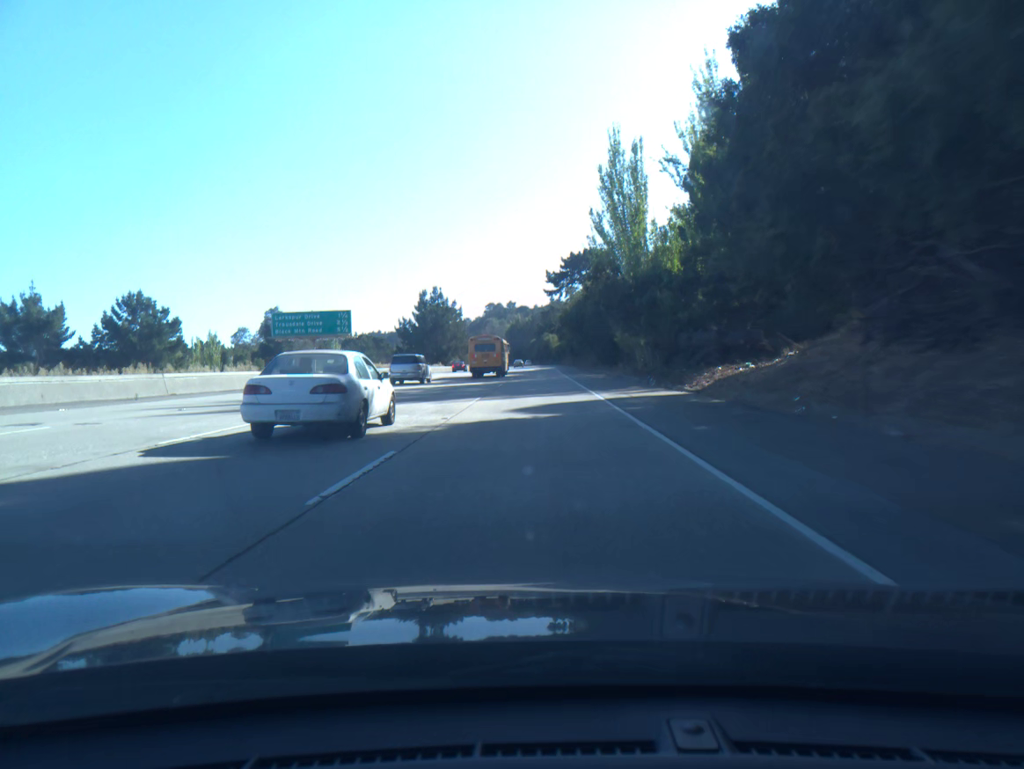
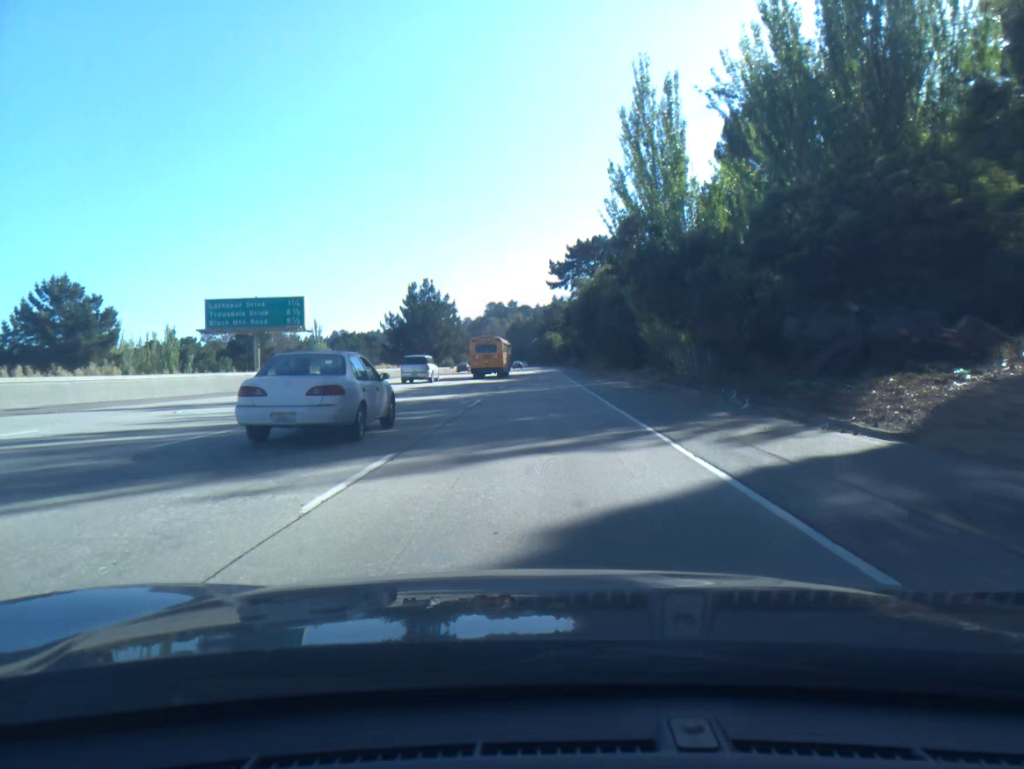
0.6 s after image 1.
(0.0, +15.0) m; 0°
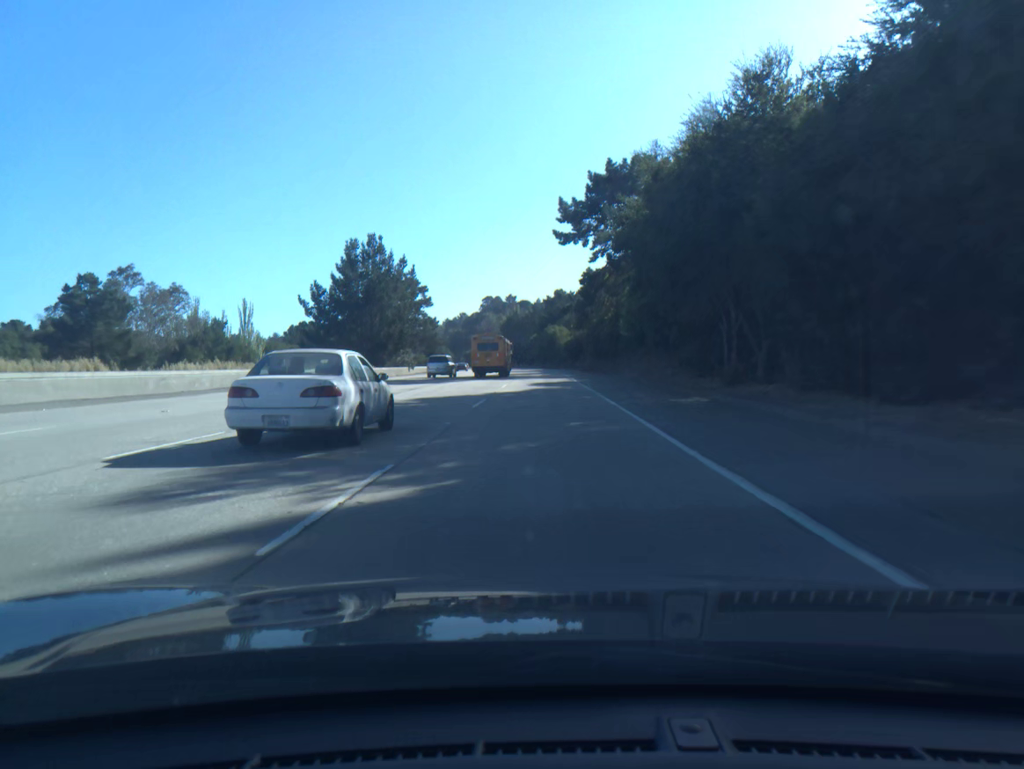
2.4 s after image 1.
(-0.1, +44.8) m; 0°
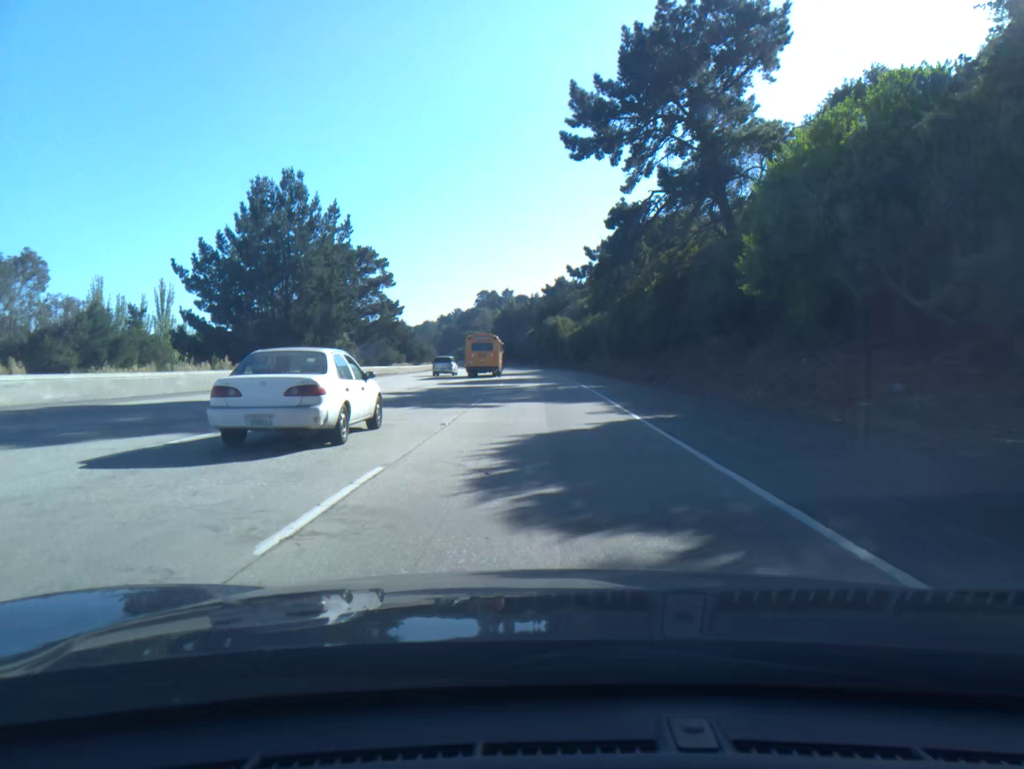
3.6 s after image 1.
(+0.1, +29.7) m; 0°
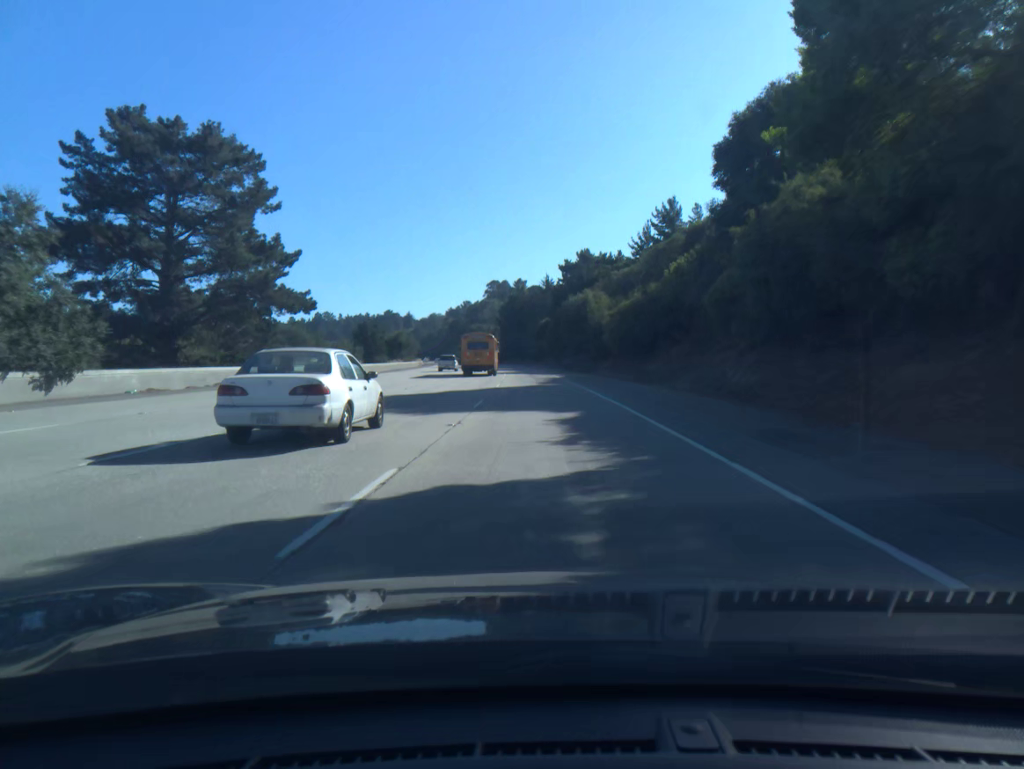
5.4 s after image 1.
(-0.4, +44.4) m; -1°
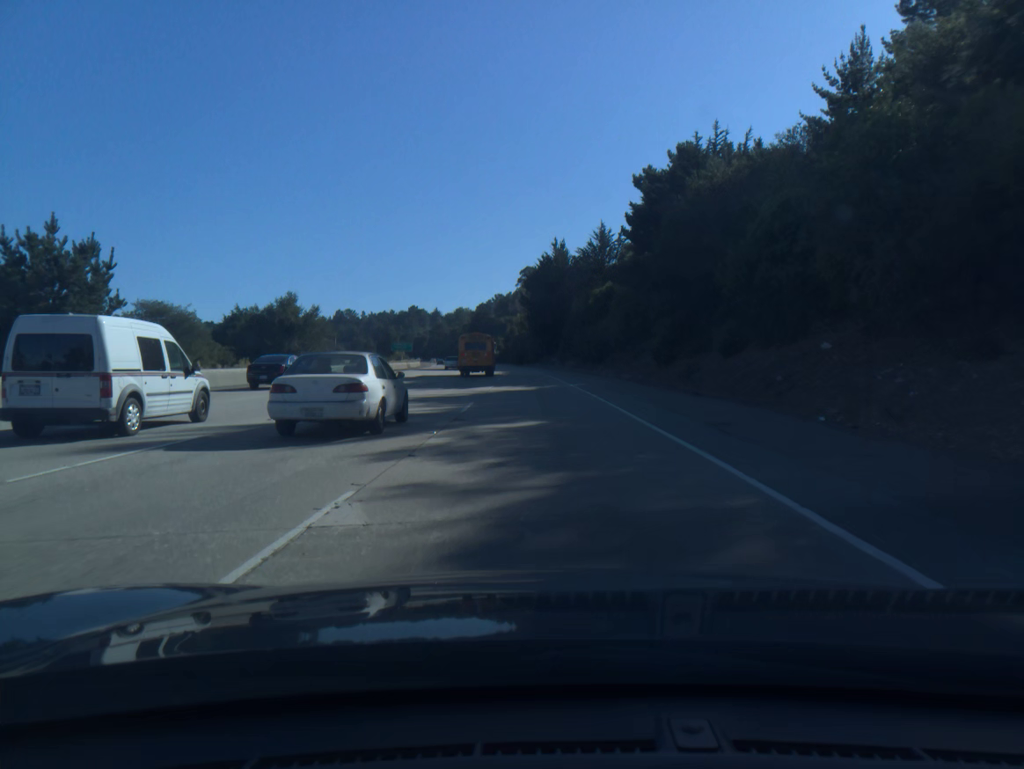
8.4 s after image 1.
(-1.5, +74.1) m; -3°
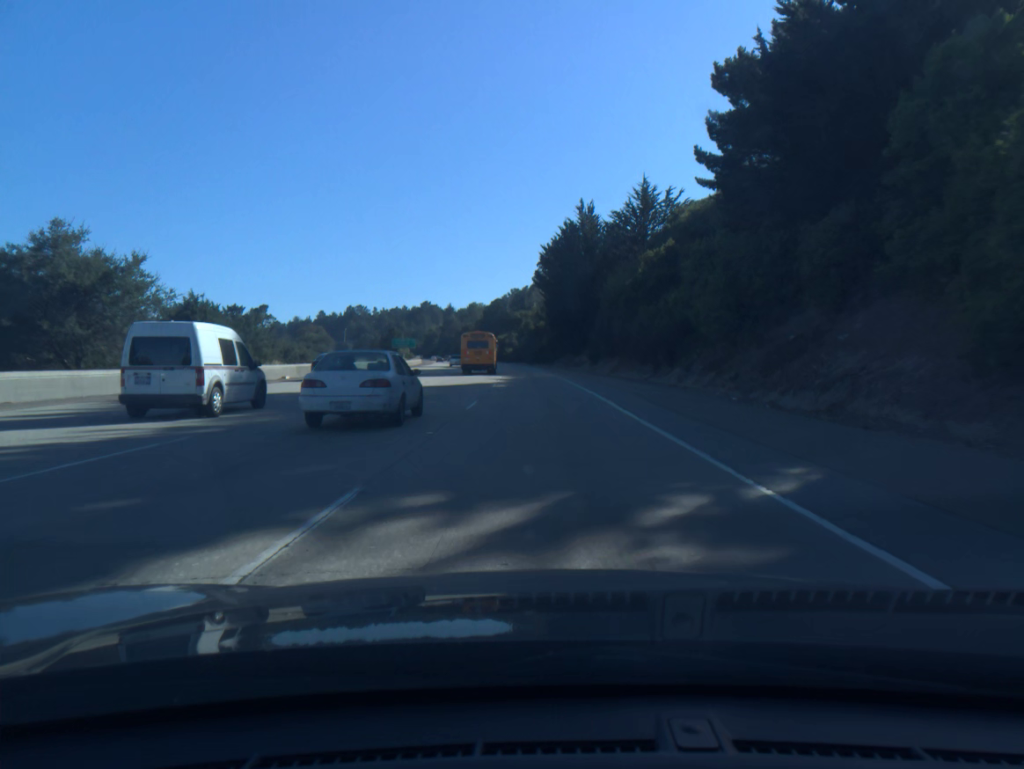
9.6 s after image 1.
(-0.4, +29.7) m; -1°
